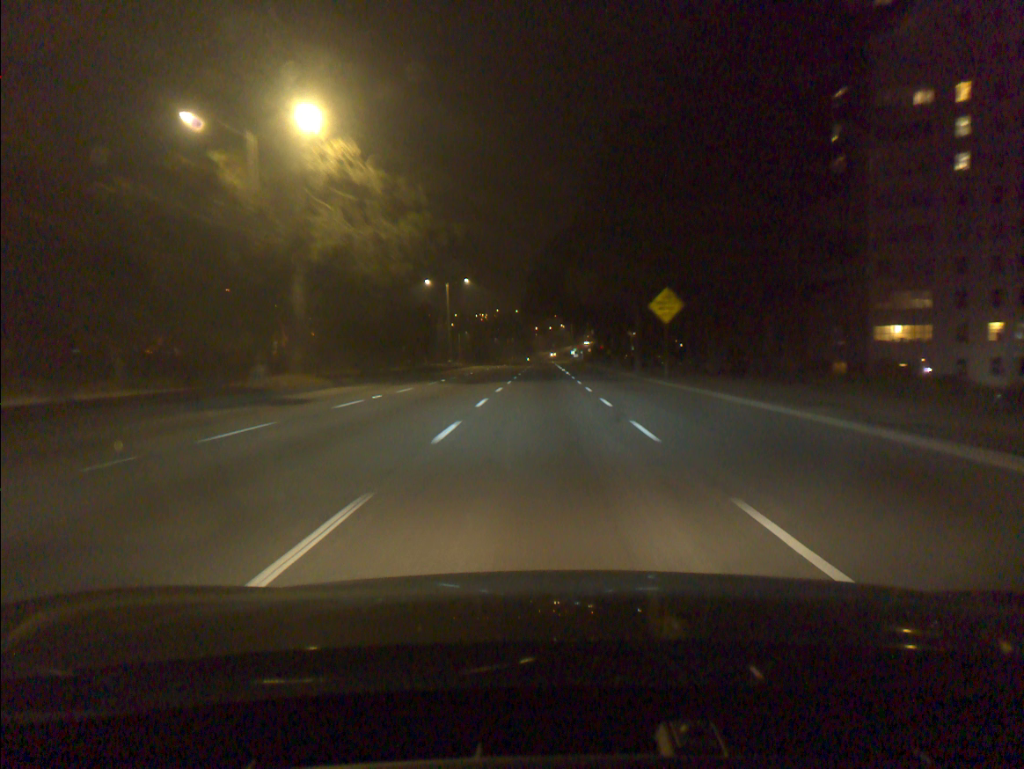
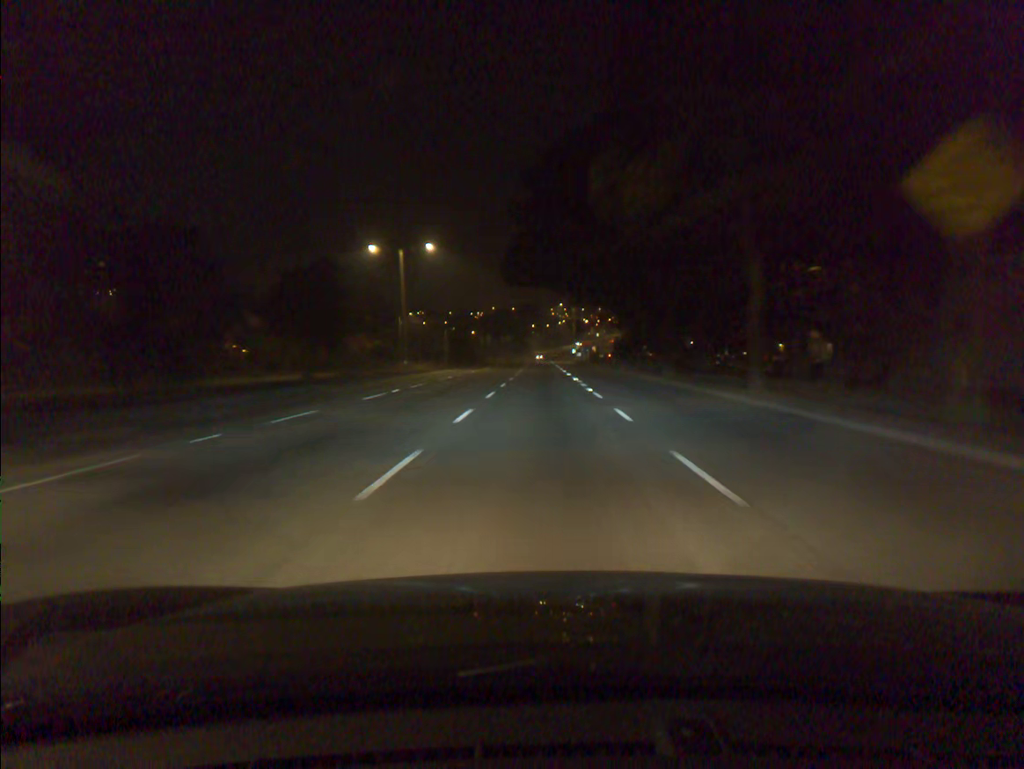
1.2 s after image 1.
(+0.1, +26.6) m; 0°
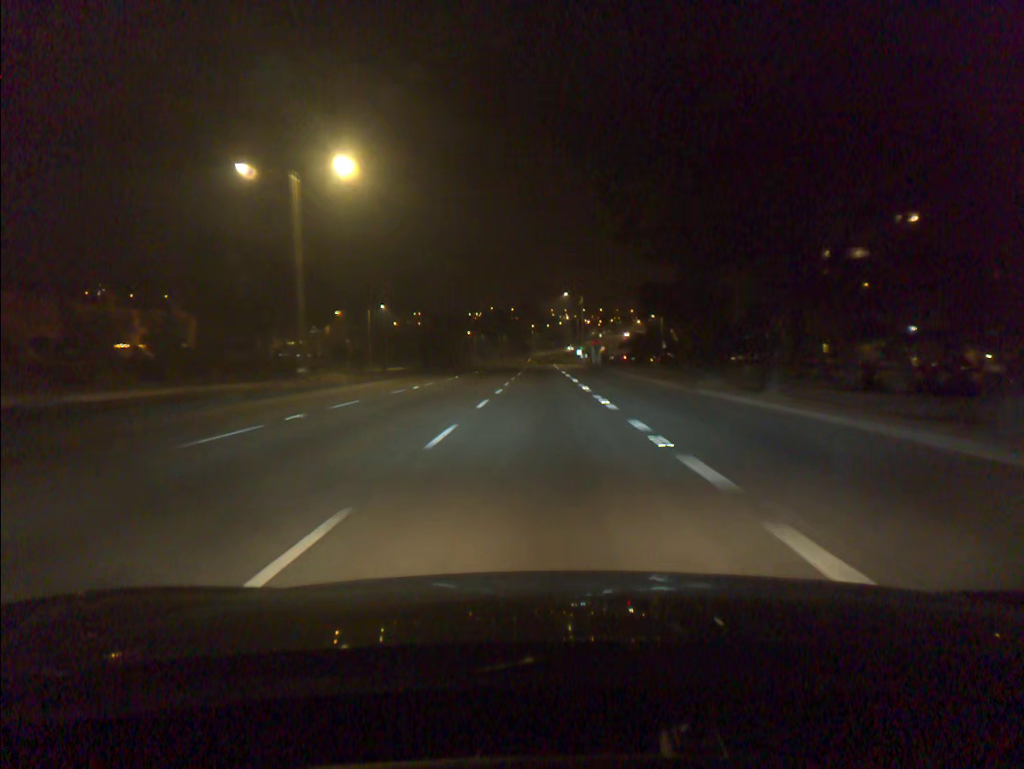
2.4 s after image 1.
(0.0, +25.9) m; 0°
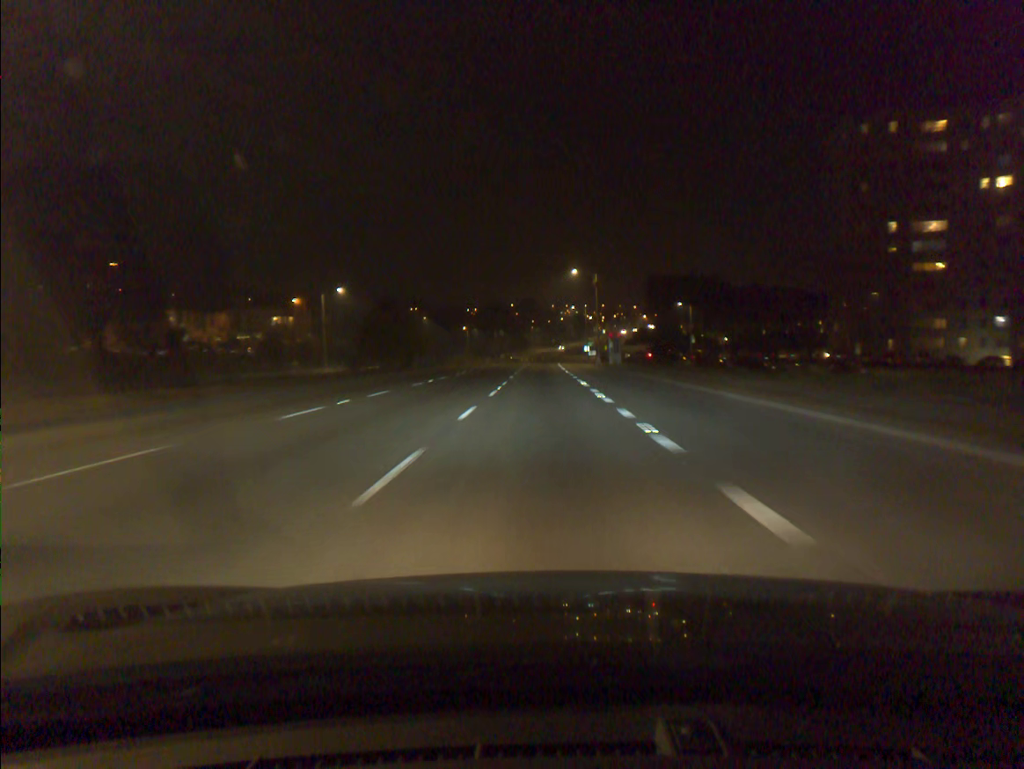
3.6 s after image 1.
(0.0, +25.6) m; 0°
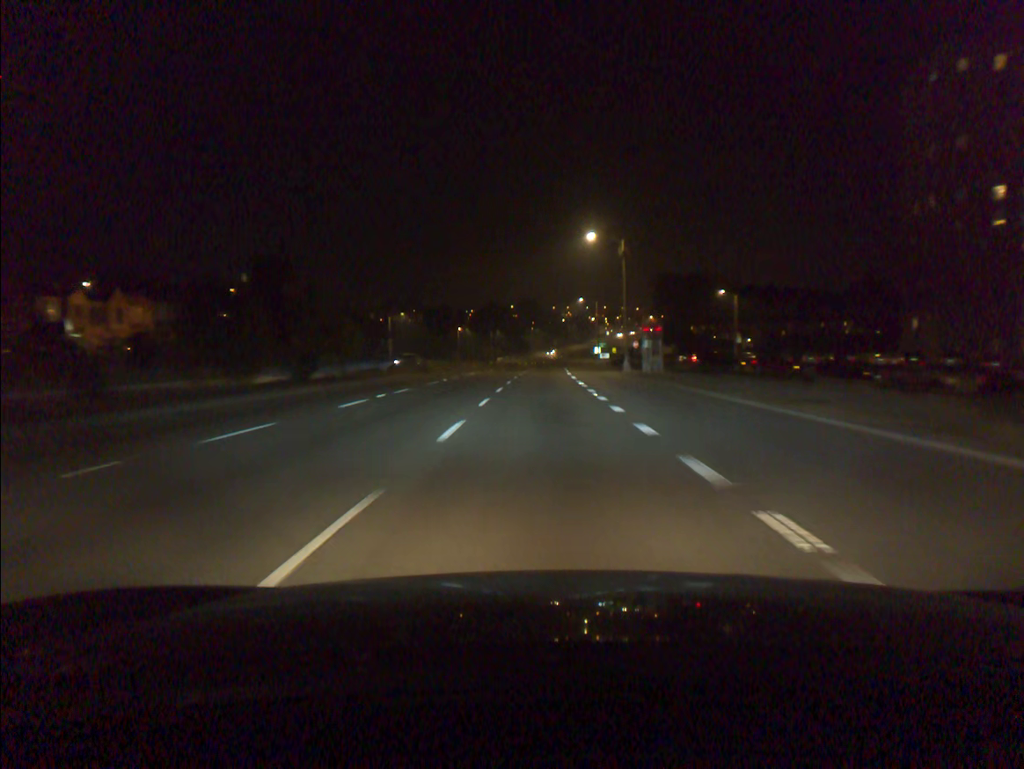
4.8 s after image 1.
(0.0, +25.6) m; 0°
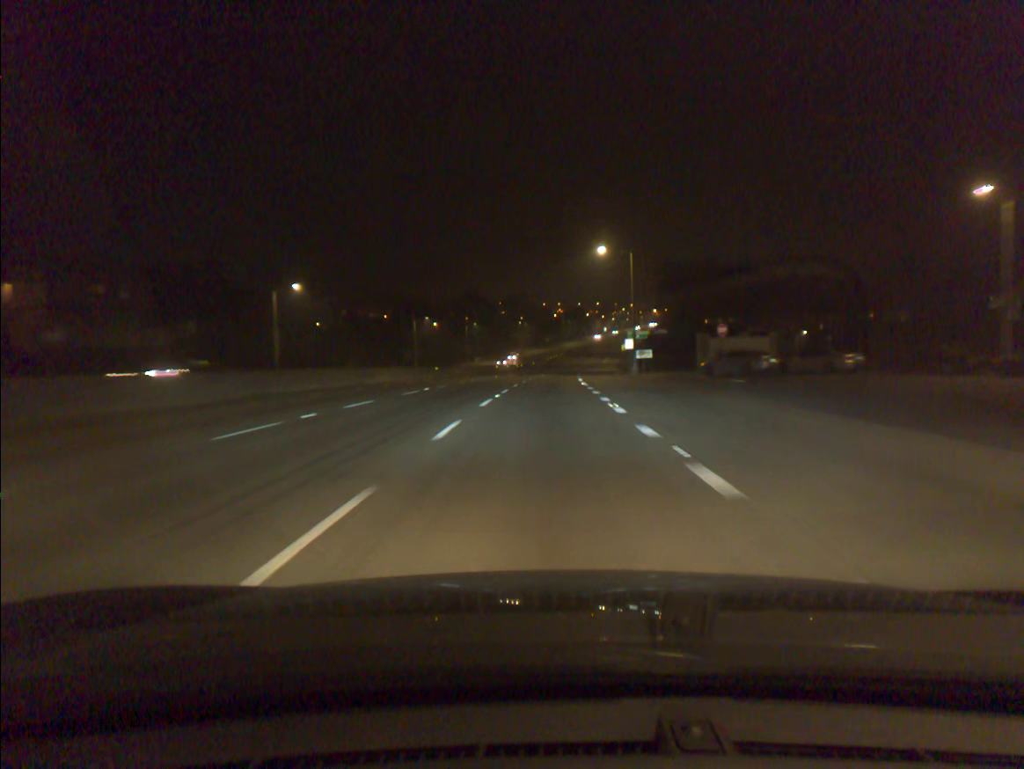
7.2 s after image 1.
(+0.2, +51.3) m; +1°
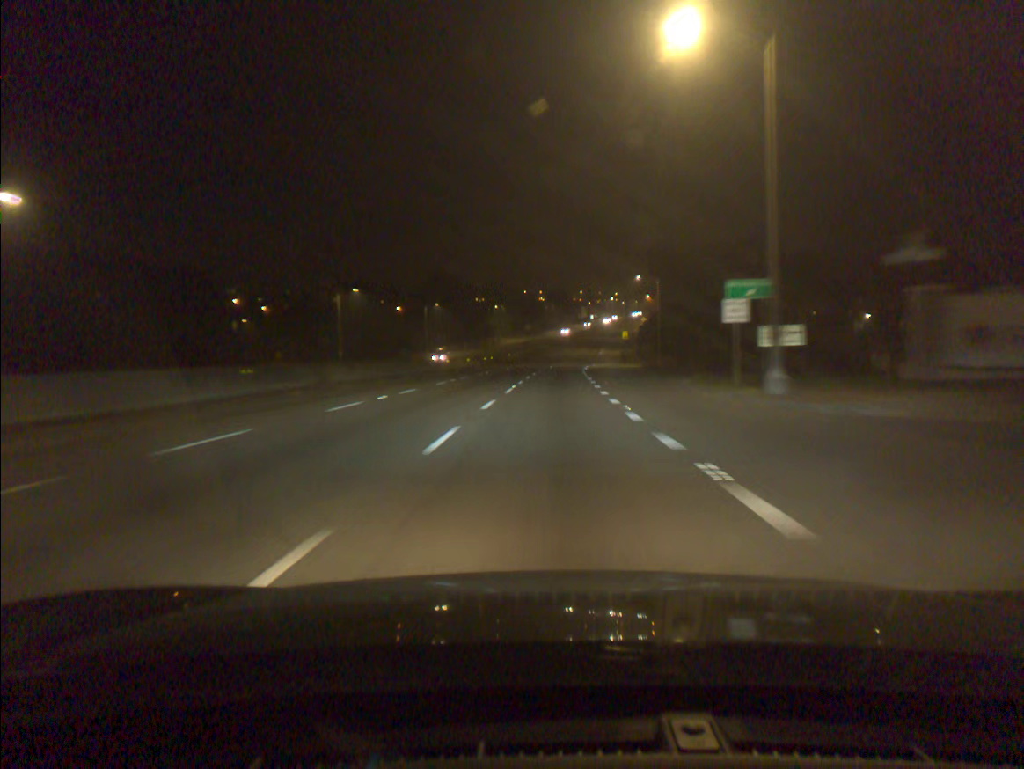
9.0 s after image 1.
(+0.4, +38.6) m; +1°
